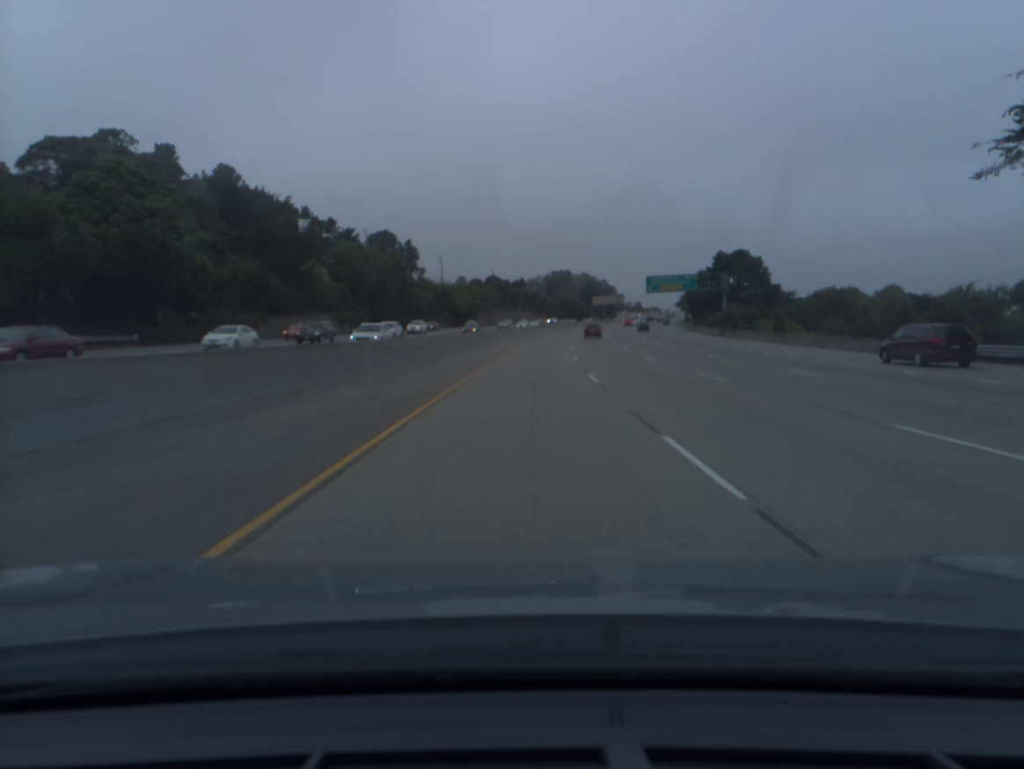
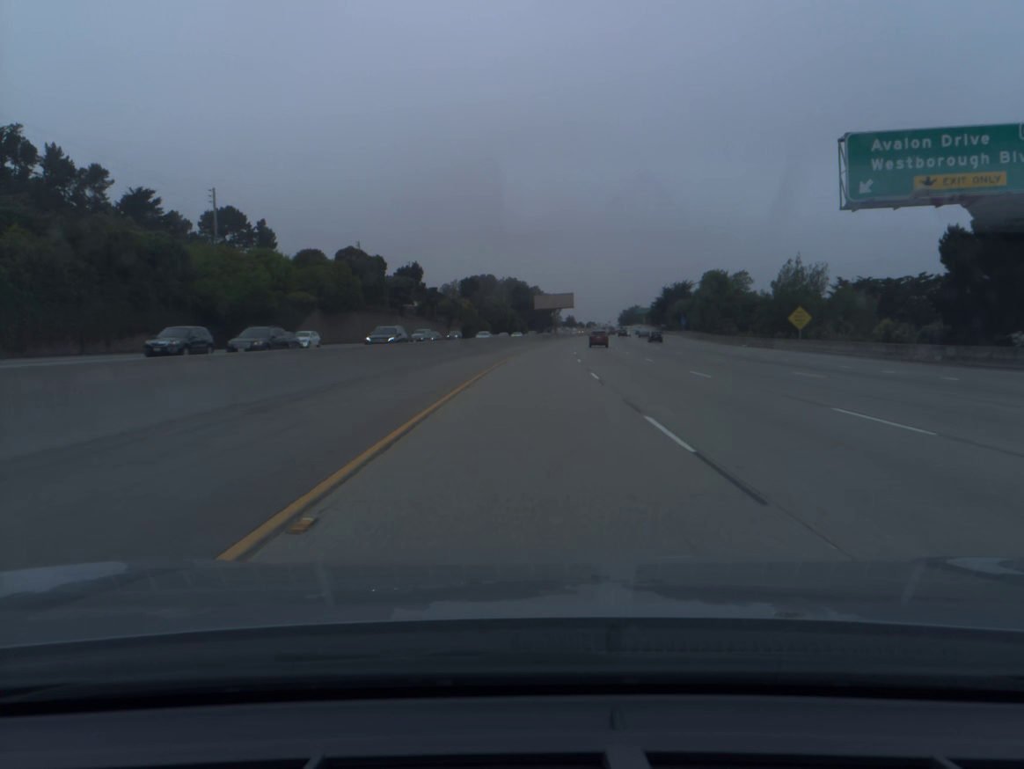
(+4.8, +99.5) m; +6°
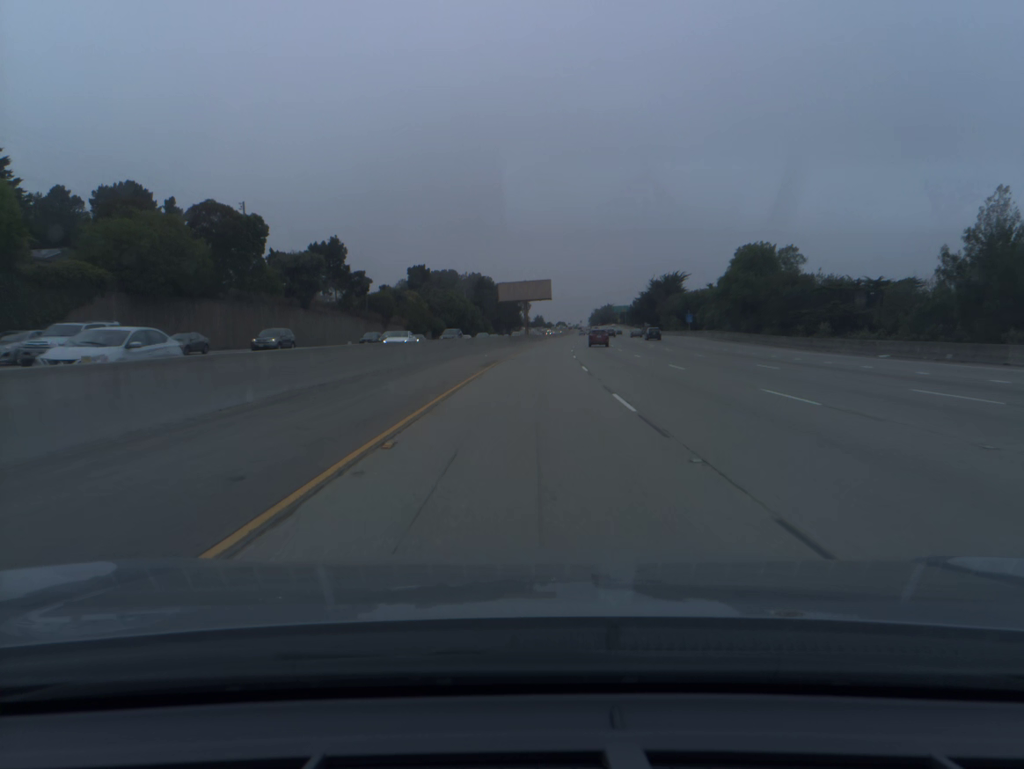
(+0.9, +39.9) m; +2°
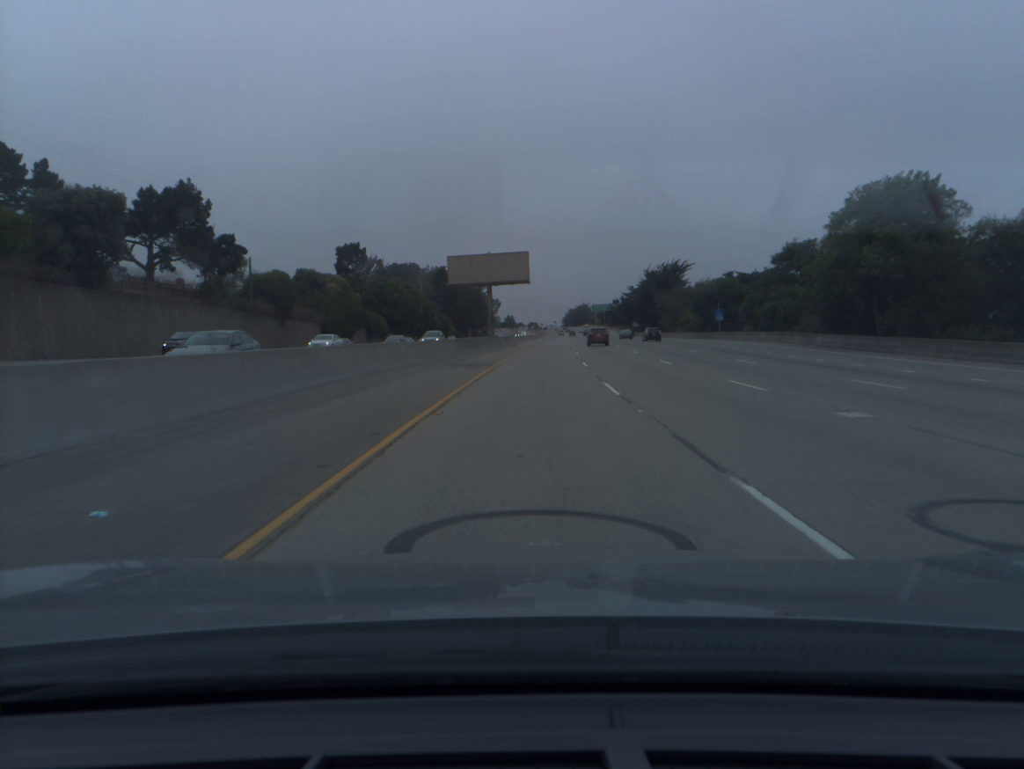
(+0.6, +39.8) m; +2°
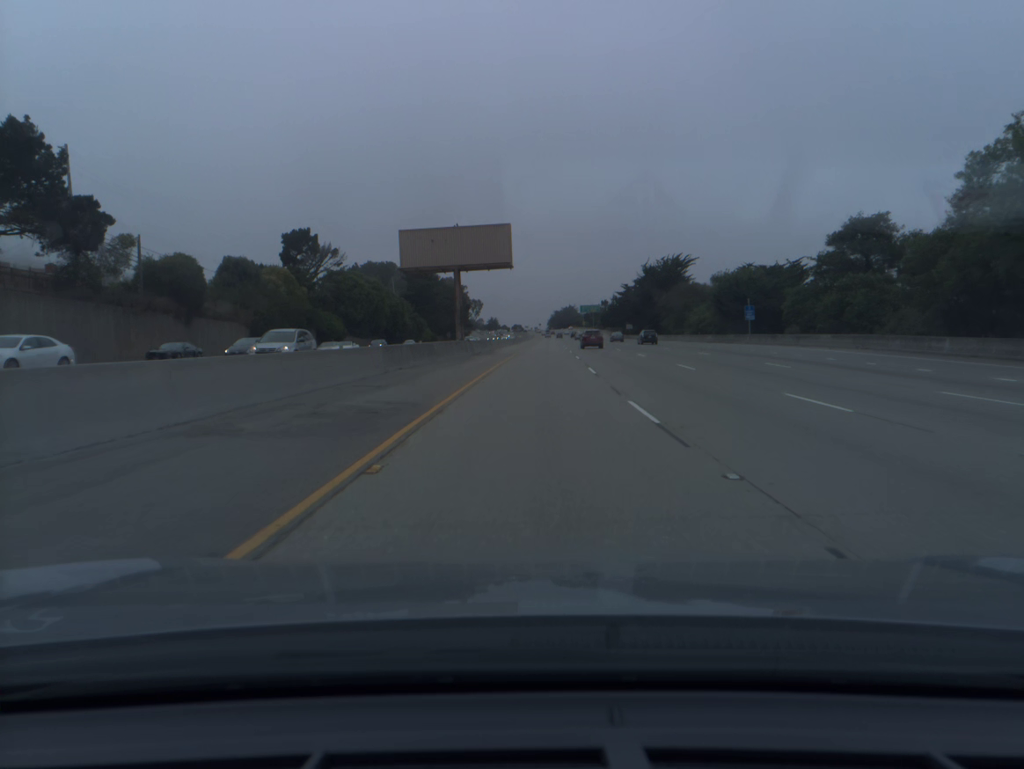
(+0.2, +19.9) m; +1°
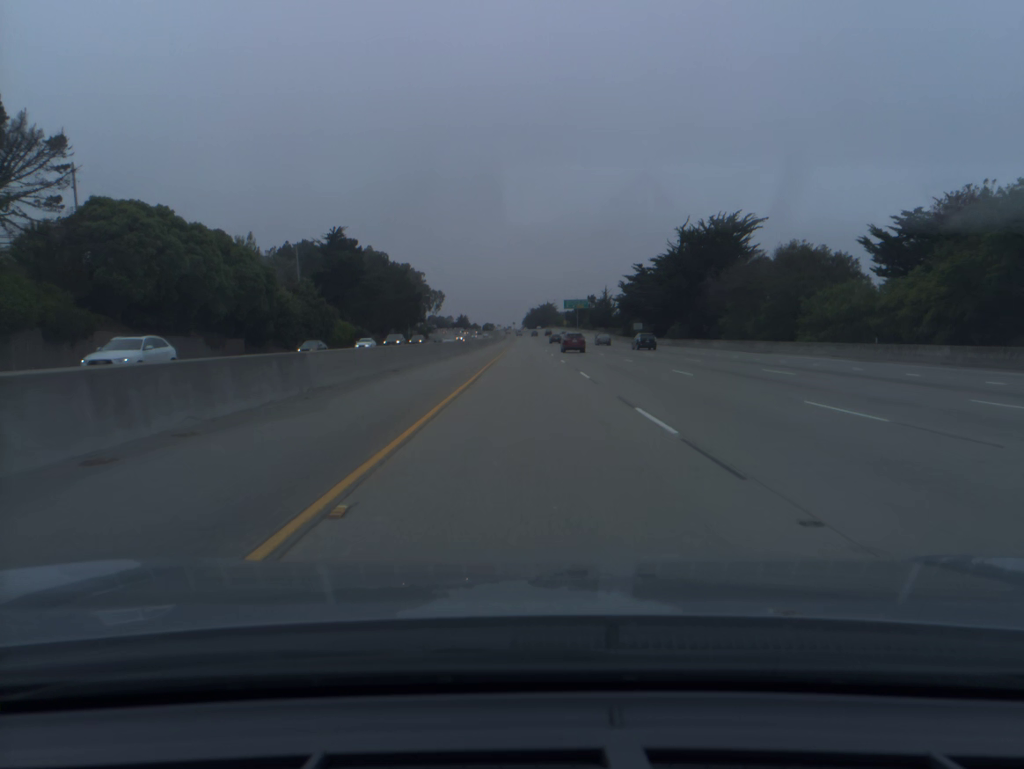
(+1.2, +60.1) m; +2°
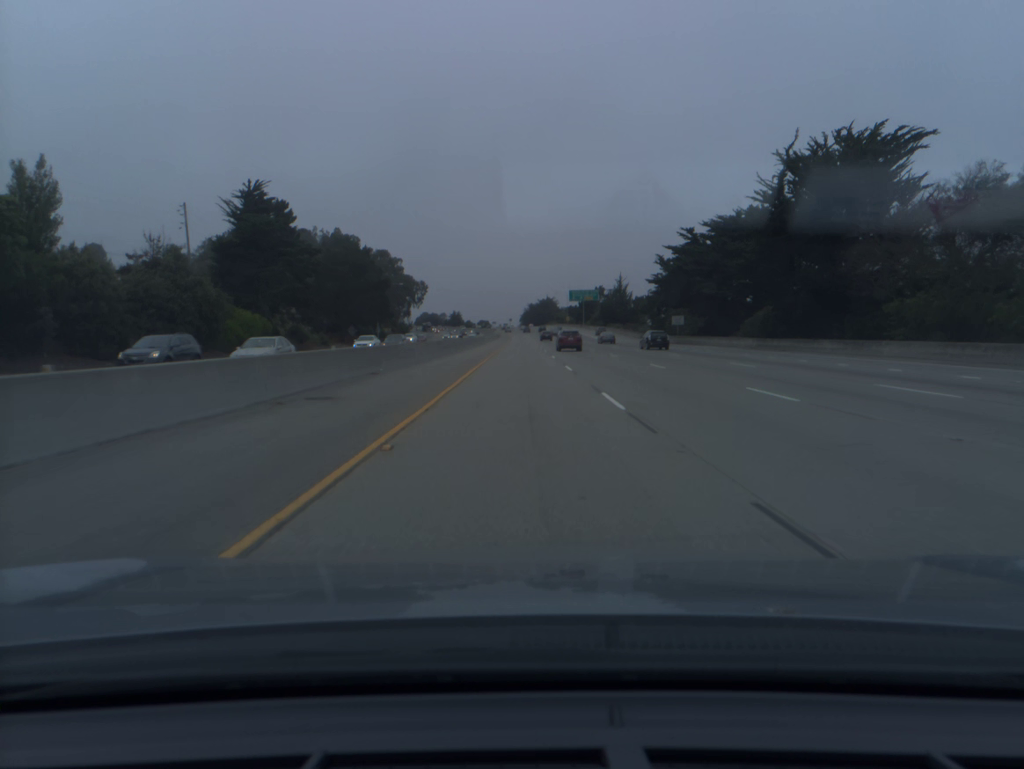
(+0.1, +40.3) m; 0°
